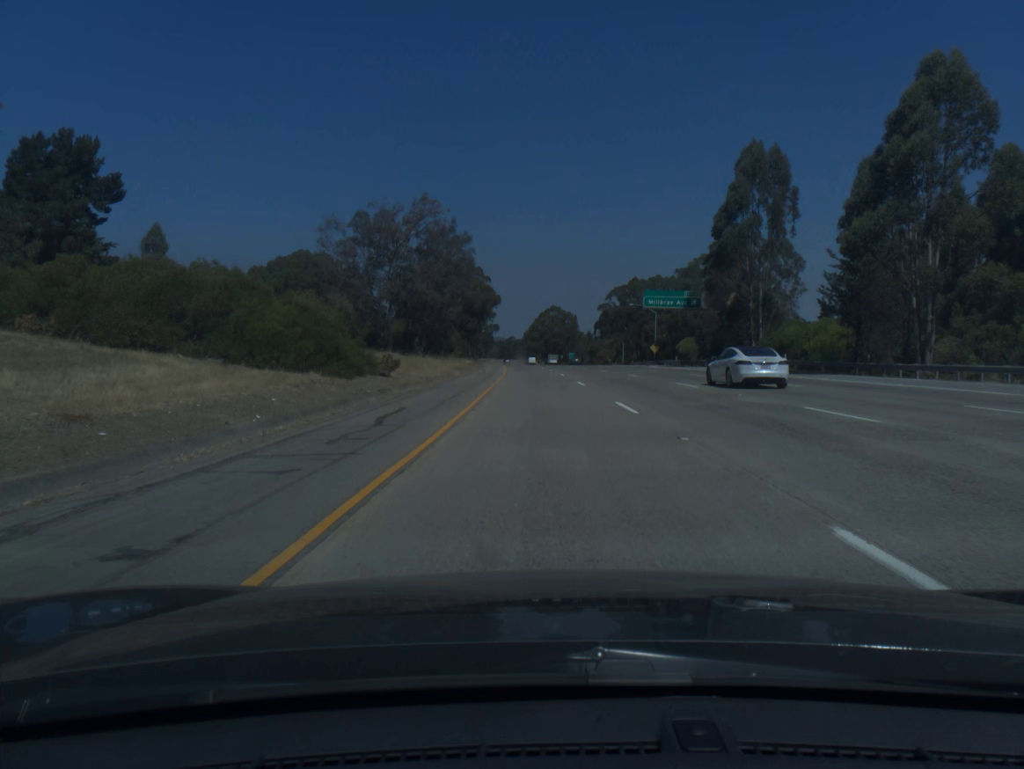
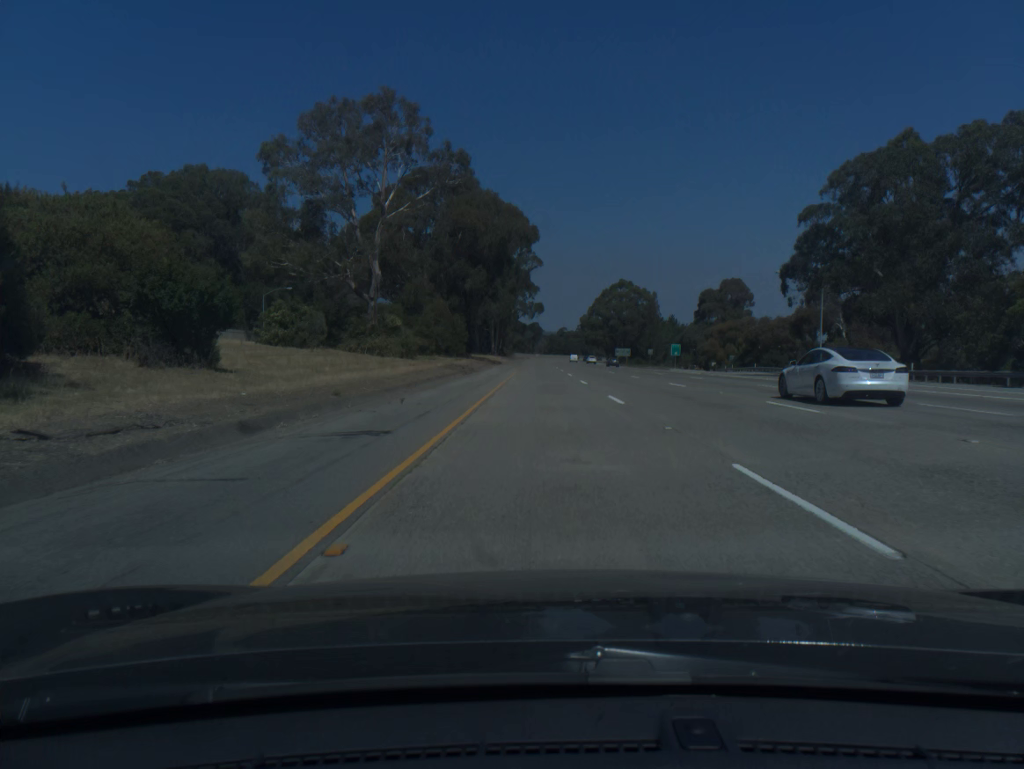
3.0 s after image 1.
(-3.6, +98.8) m; -4°
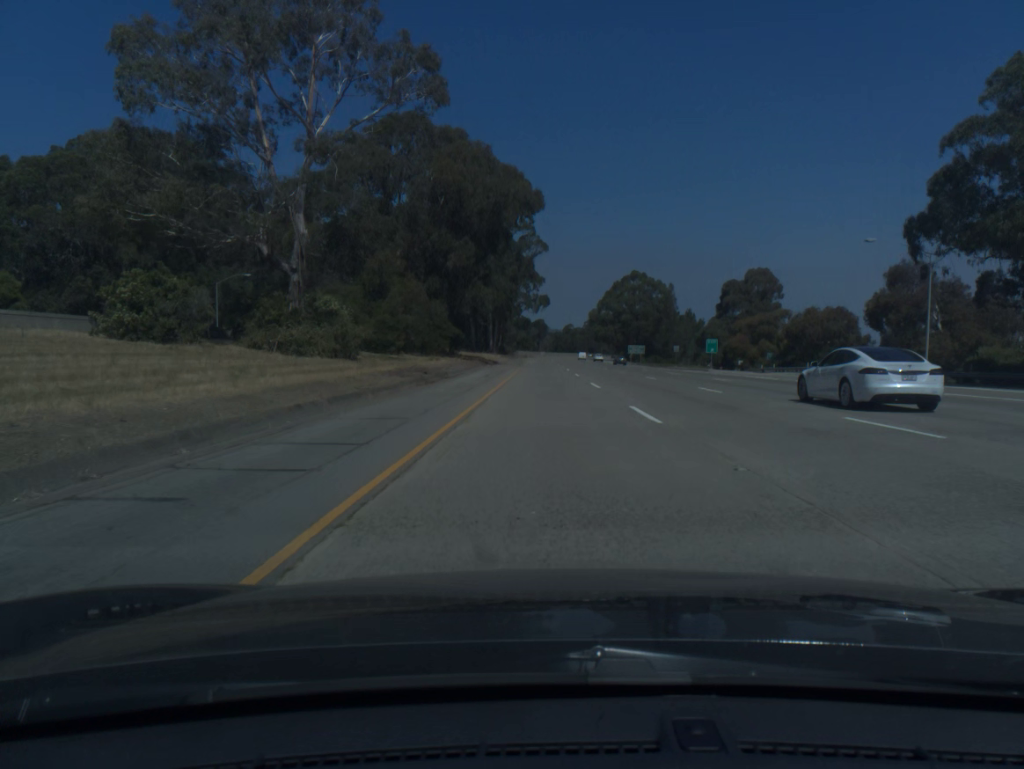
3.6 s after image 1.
(-0.1, +19.8) m; 0°
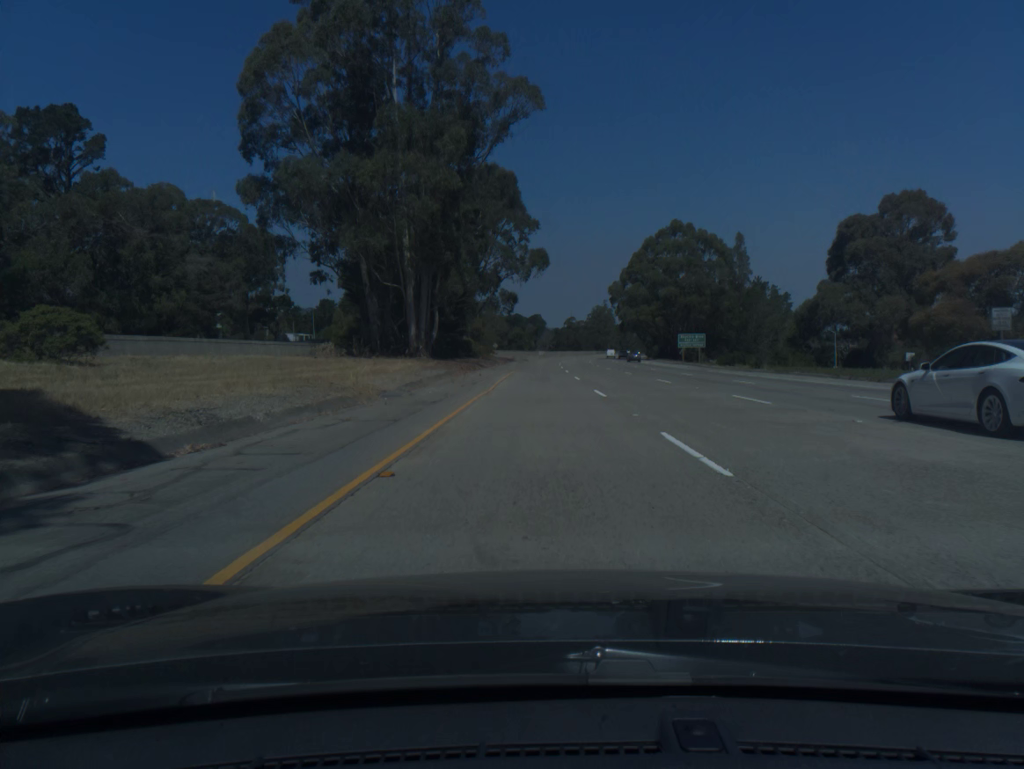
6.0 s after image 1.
(0.0, +79.3) m; 0°
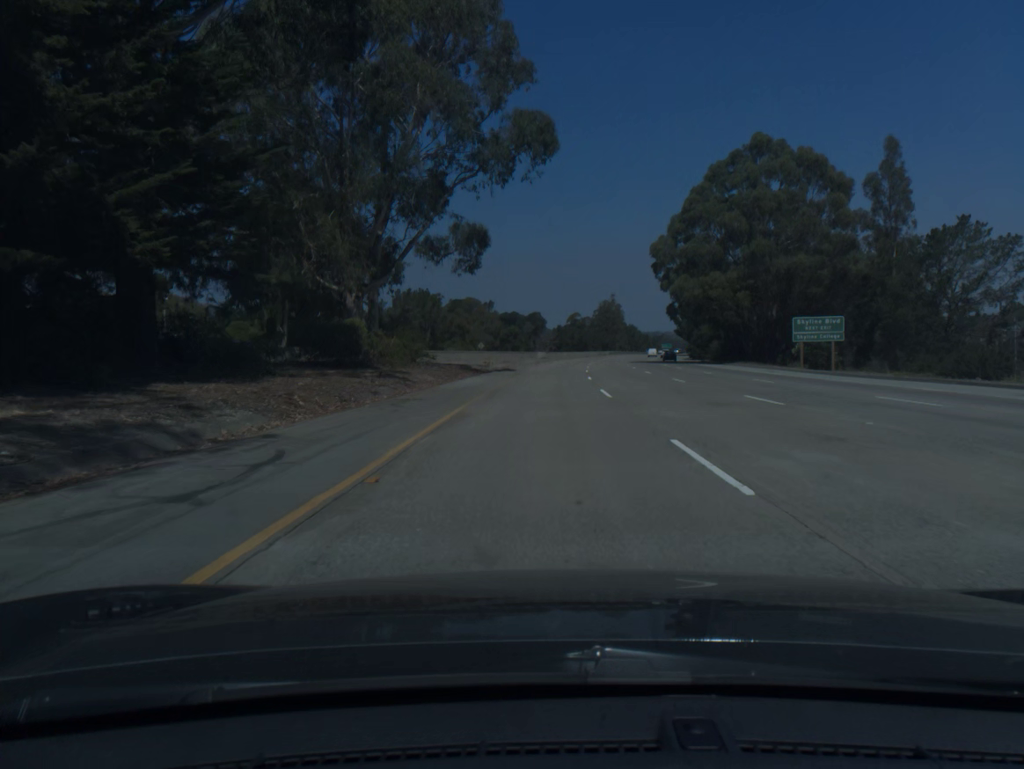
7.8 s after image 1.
(-0.2, +59.3) m; 0°
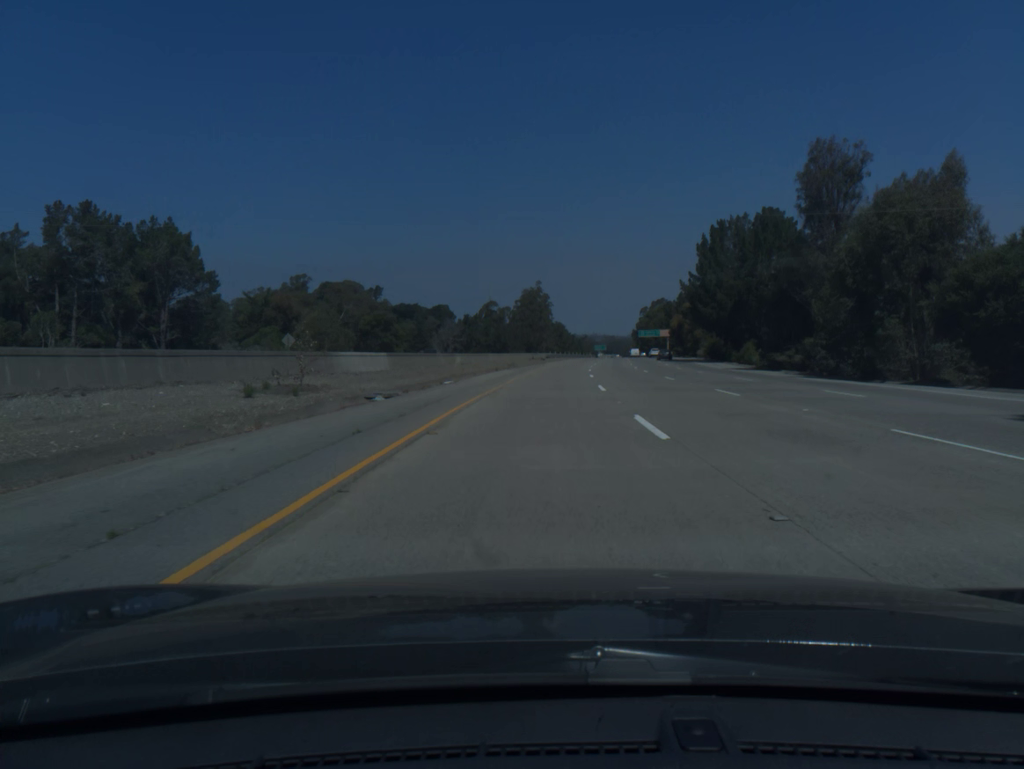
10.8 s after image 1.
(+4.6, +98.3) m; +6°
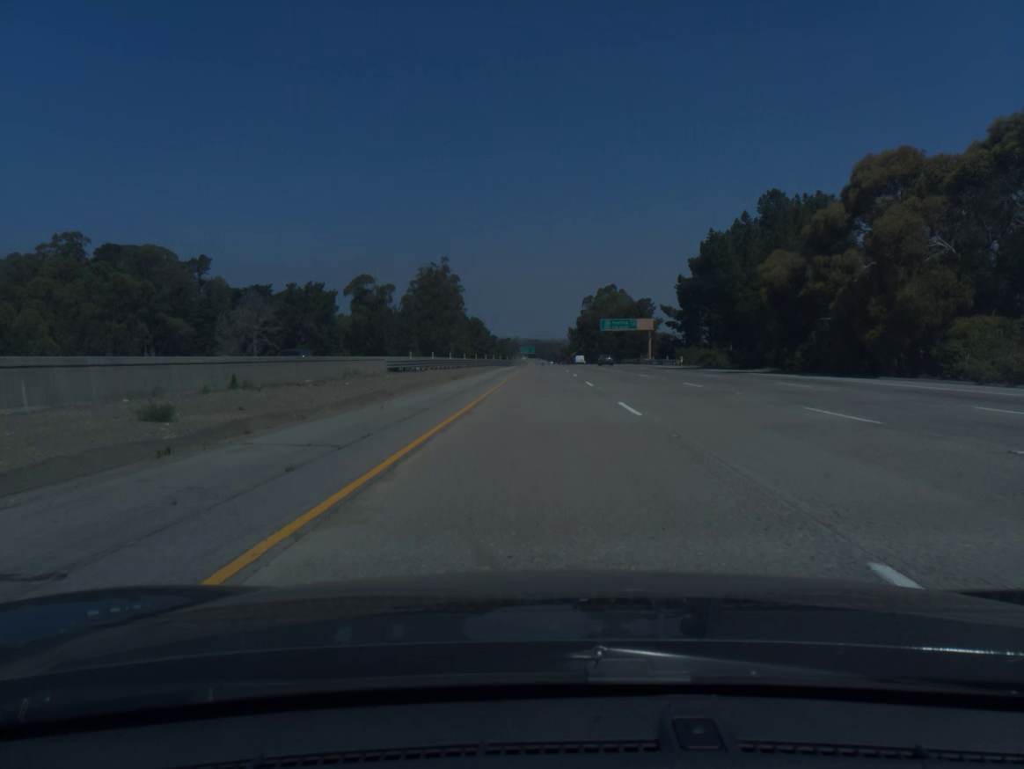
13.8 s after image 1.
(+4.9, +98.1) m; +6°
